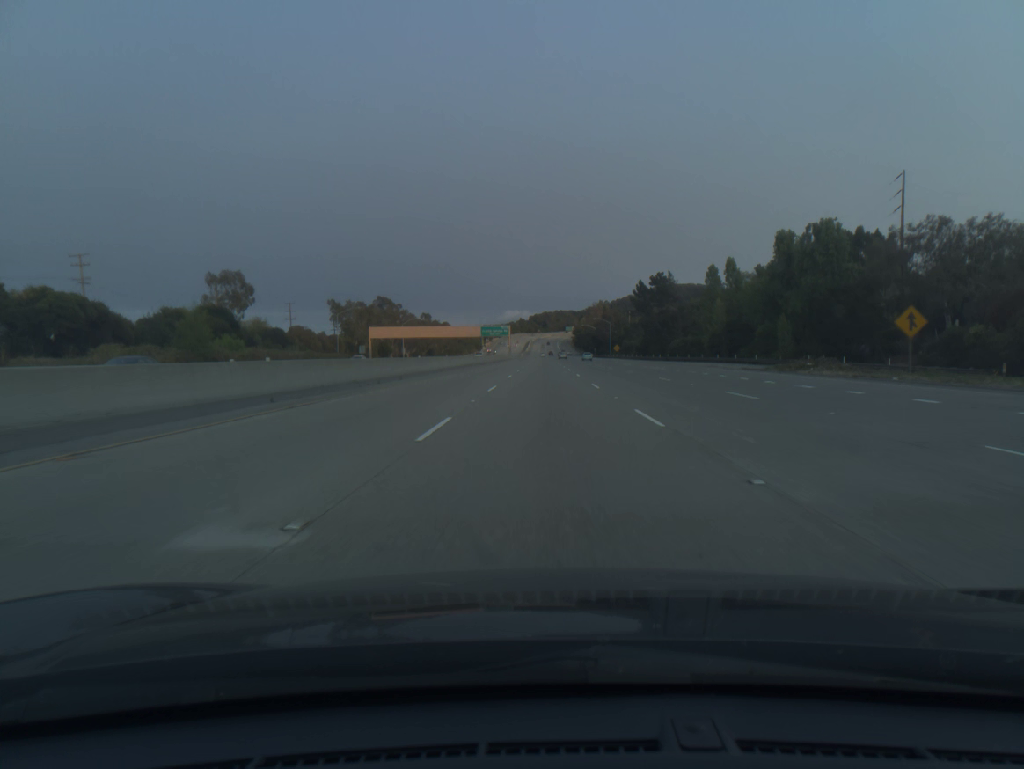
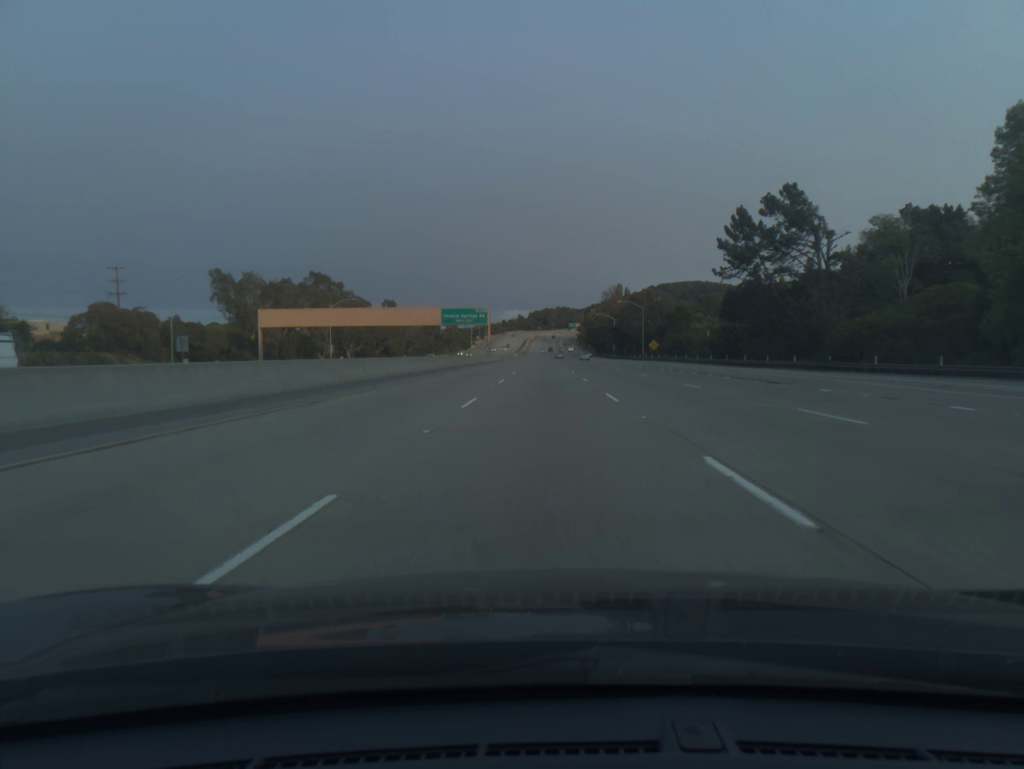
(+0.1, +78.7) m; 0°
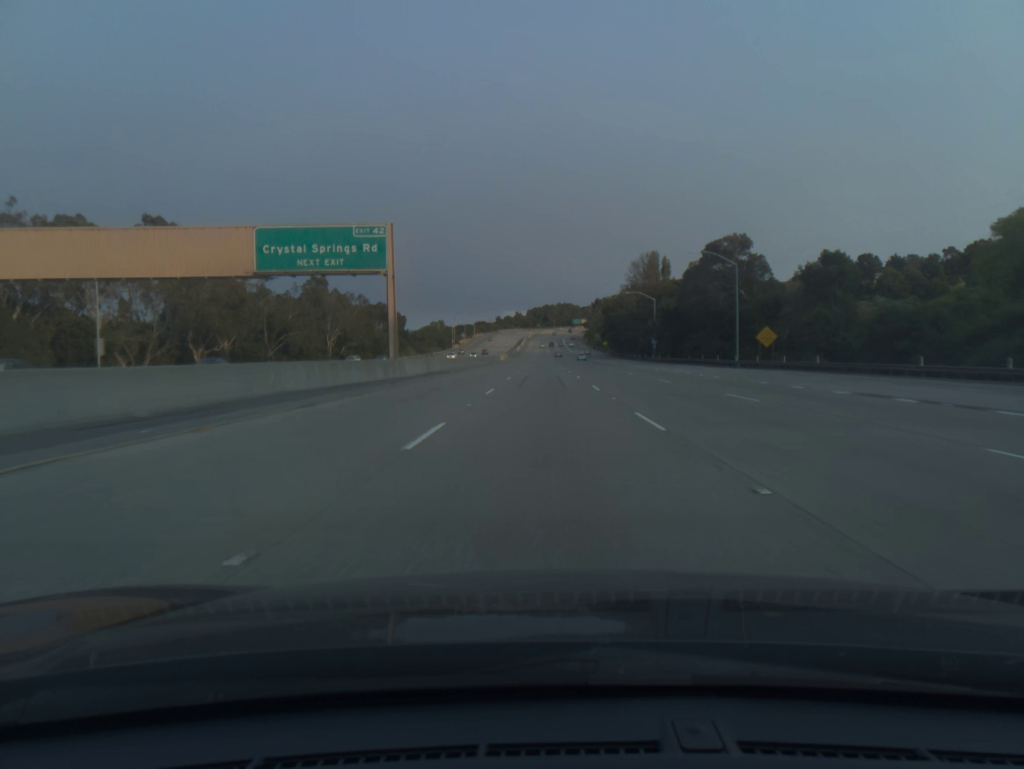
(0.0, +78.7) m; 0°
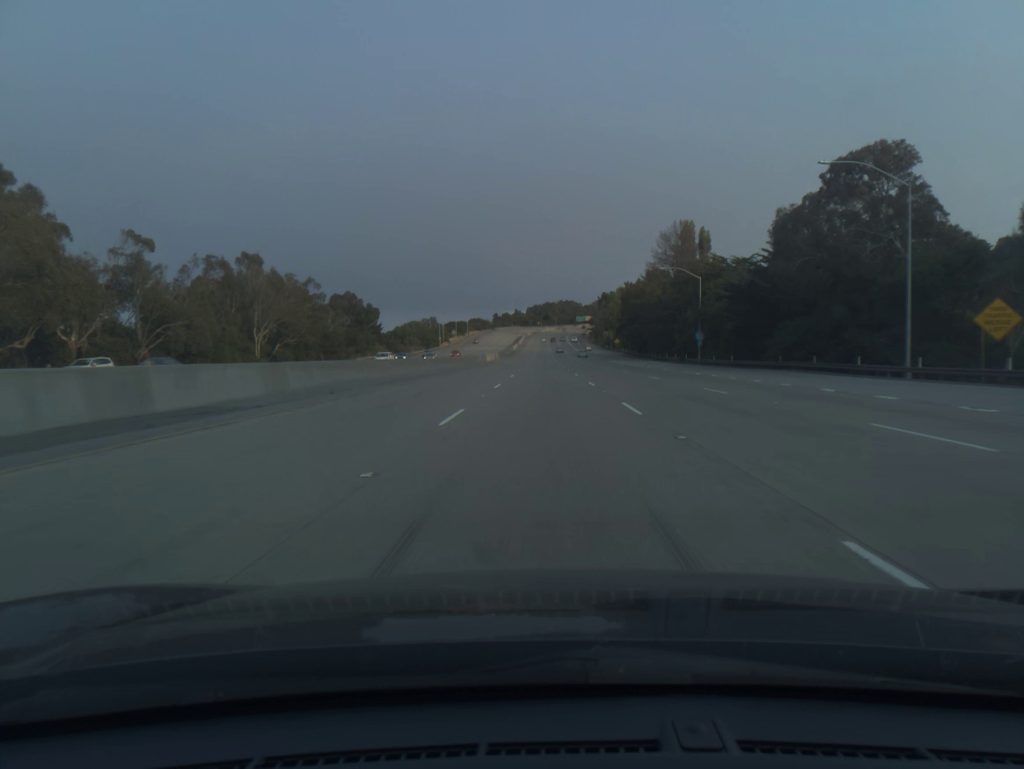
(0.0, +39.3) m; 0°
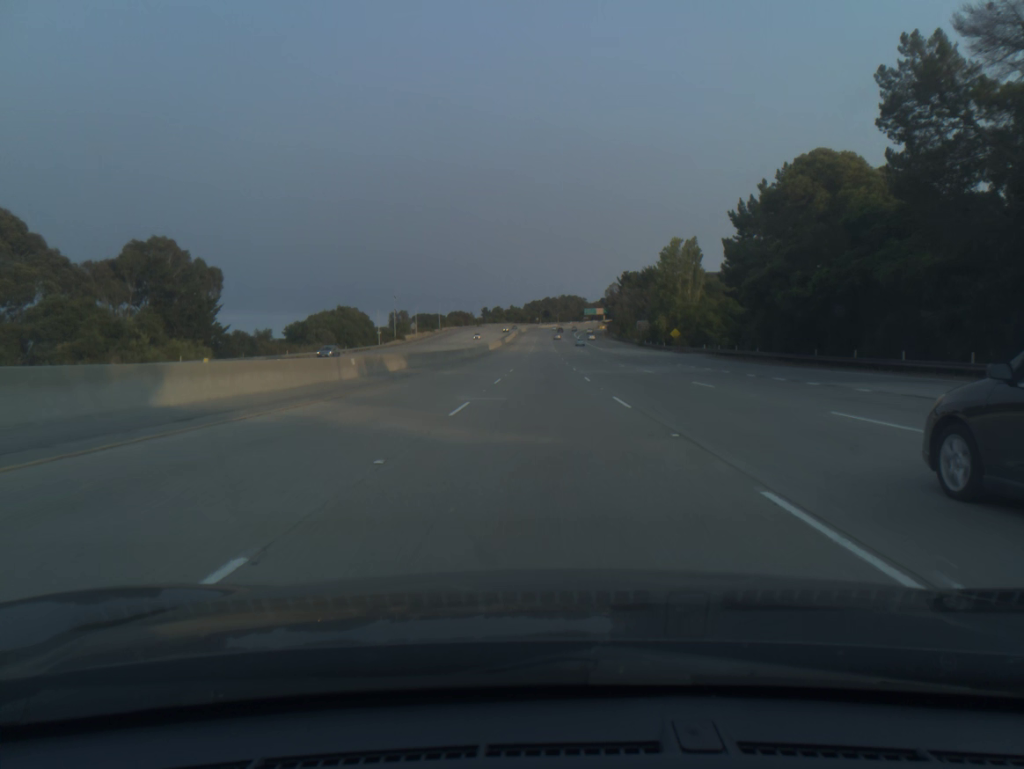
(0.0, +98.2) m; 0°
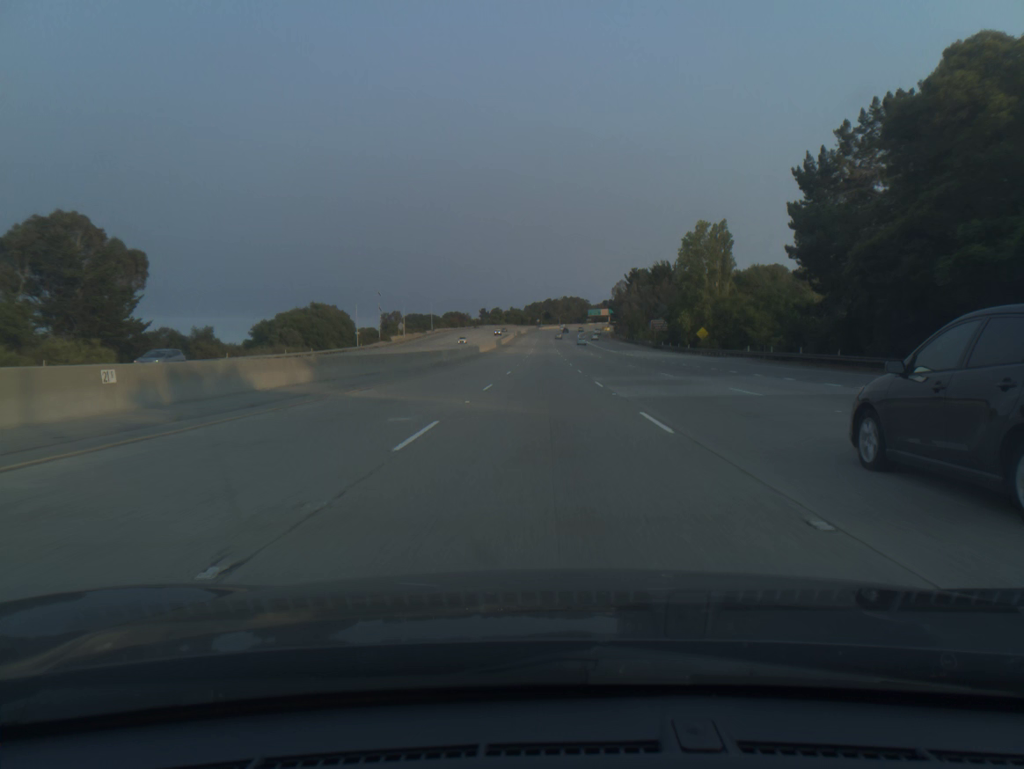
(0.0, +19.7) m; 0°
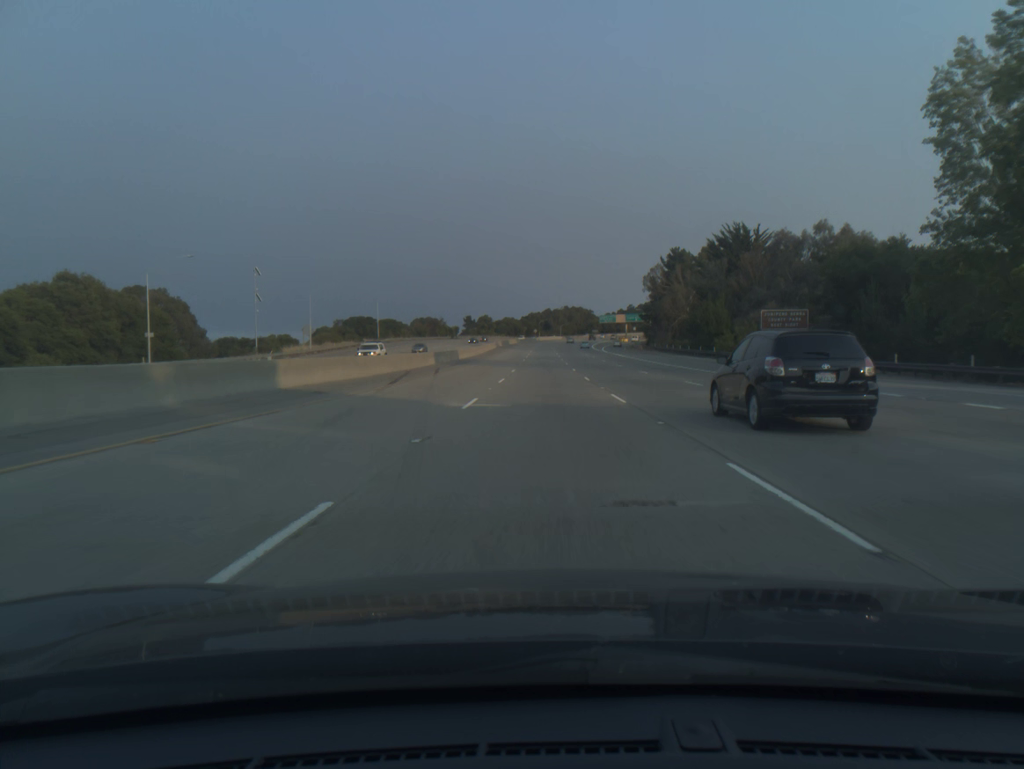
(+0.1, +78.2) m; 0°
